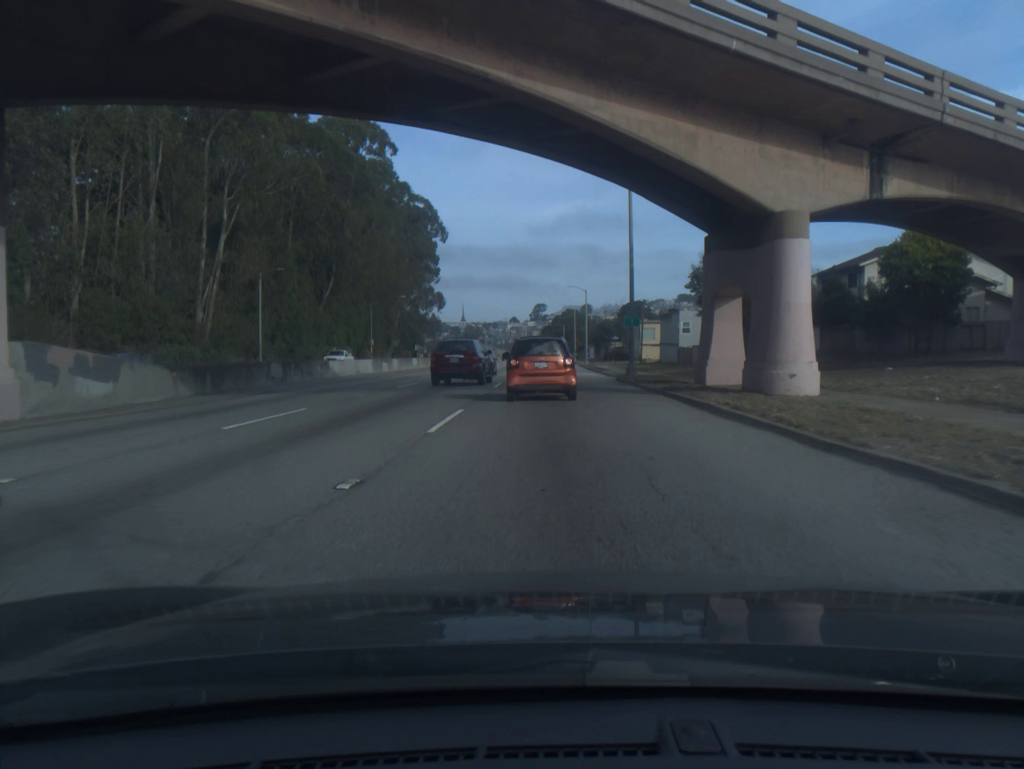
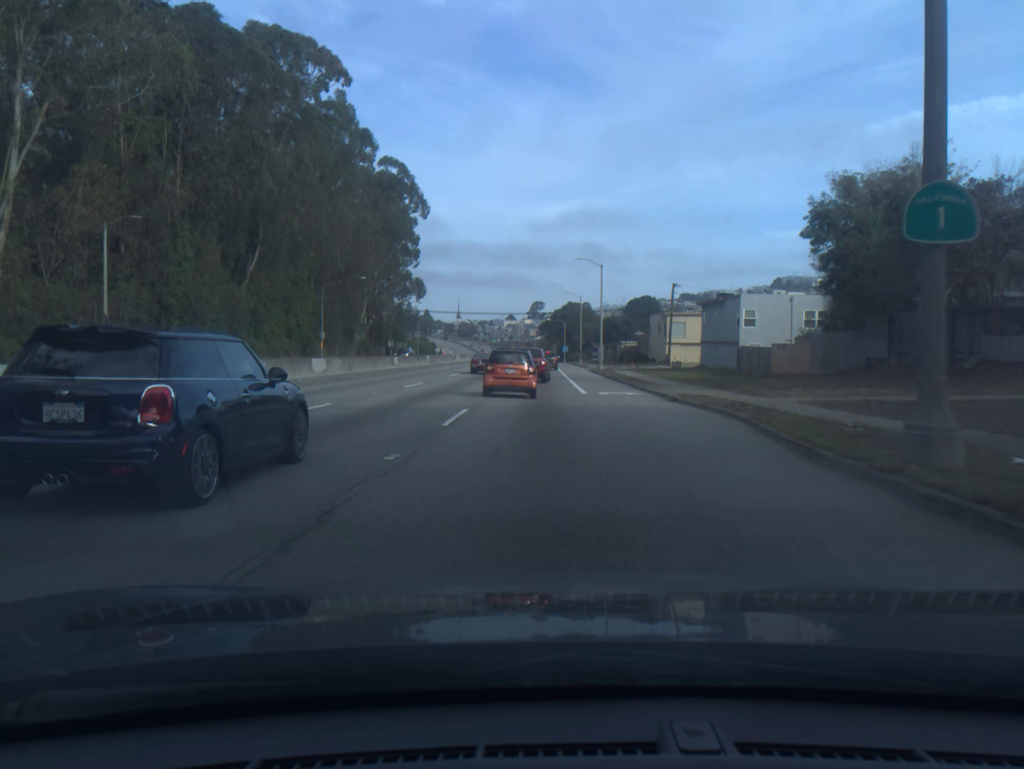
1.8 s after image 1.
(0.0, +27.3) m; 0°
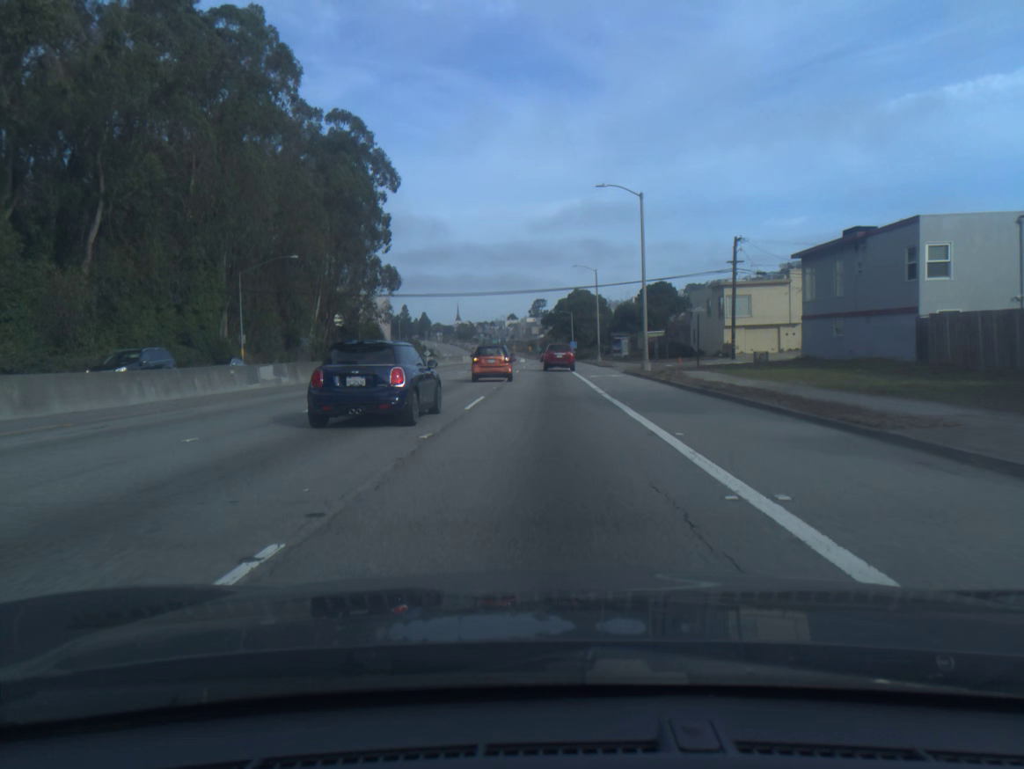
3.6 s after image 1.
(0.0, +27.8) m; 0°
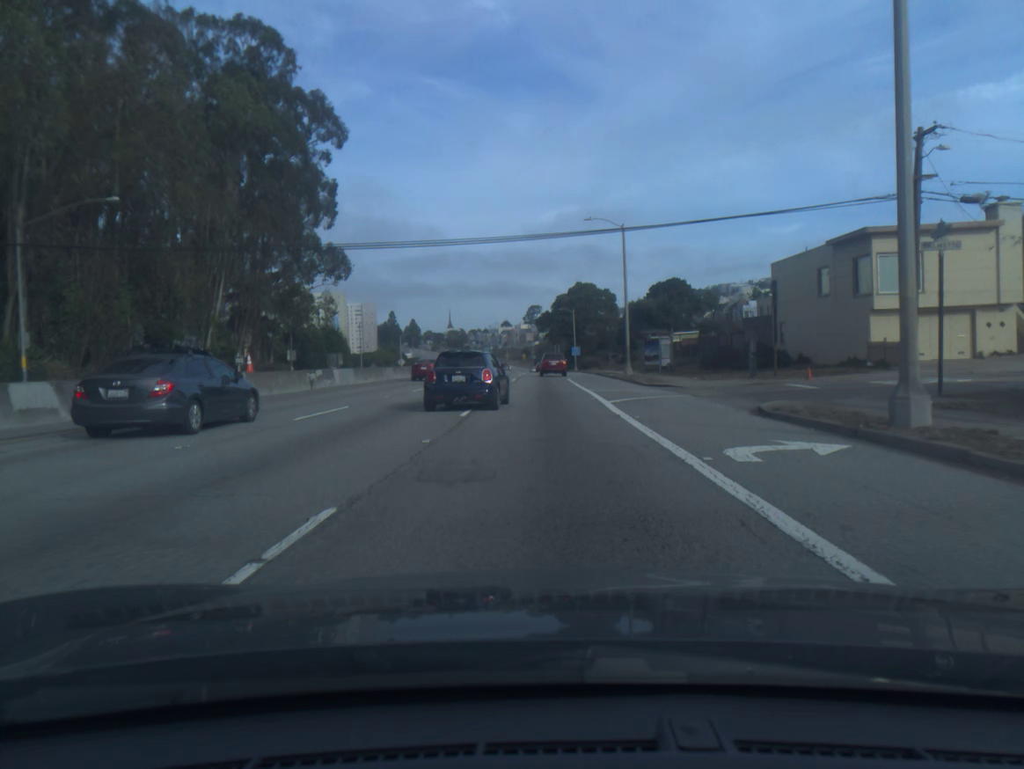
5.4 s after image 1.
(+0.1, +29.6) m; 0°
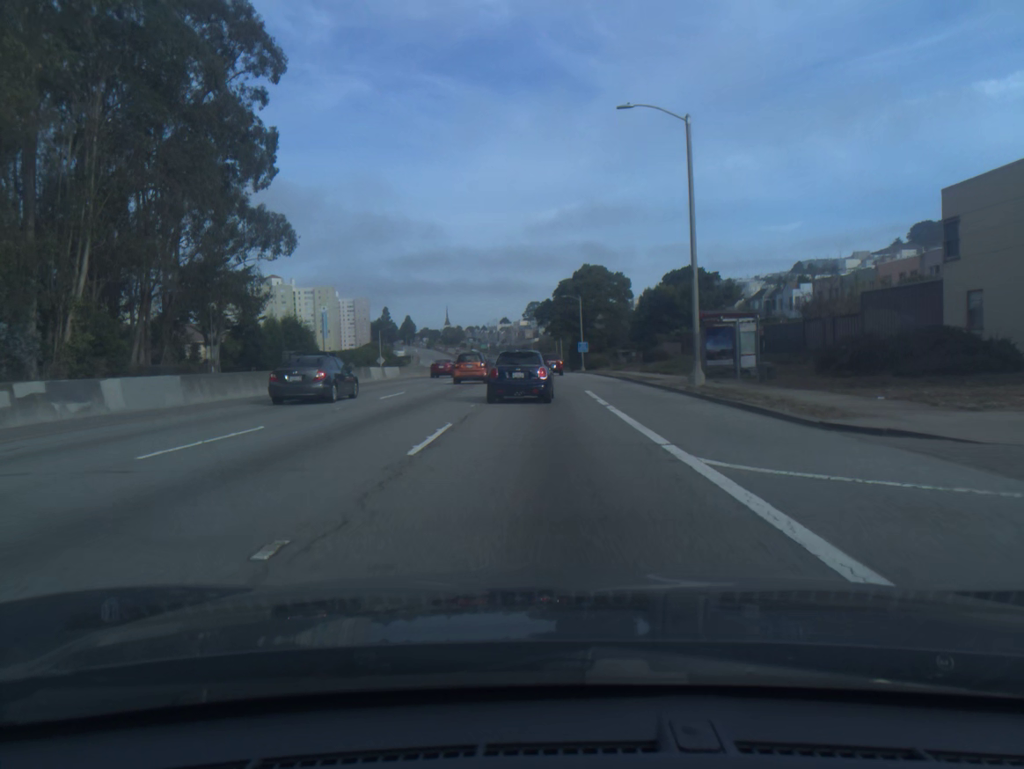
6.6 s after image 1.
(0.0, +21.0) m; 0°
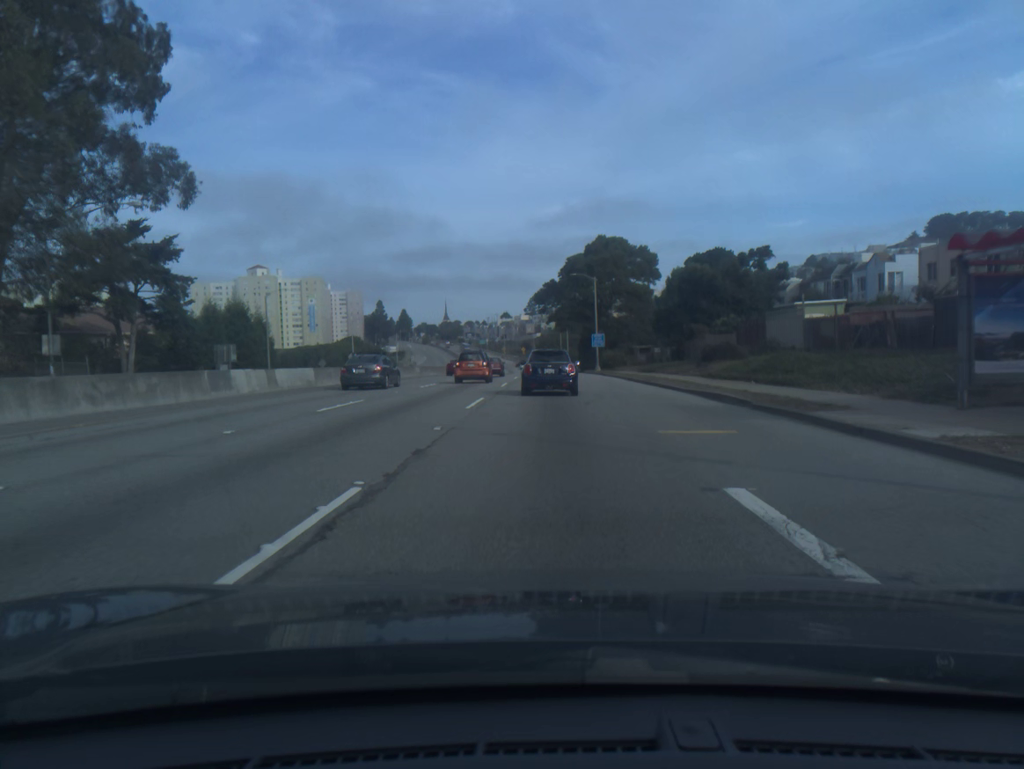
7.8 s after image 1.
(0.0, +21.8) m; 0°
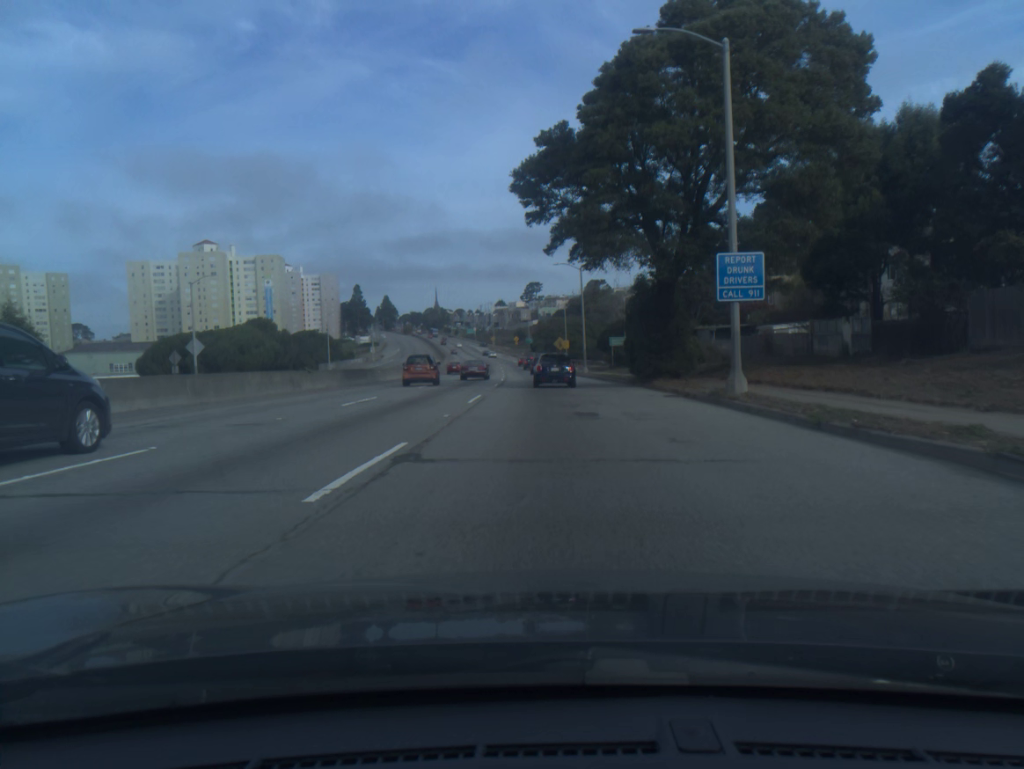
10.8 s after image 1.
(+0.3, +55.7) m; 0°
